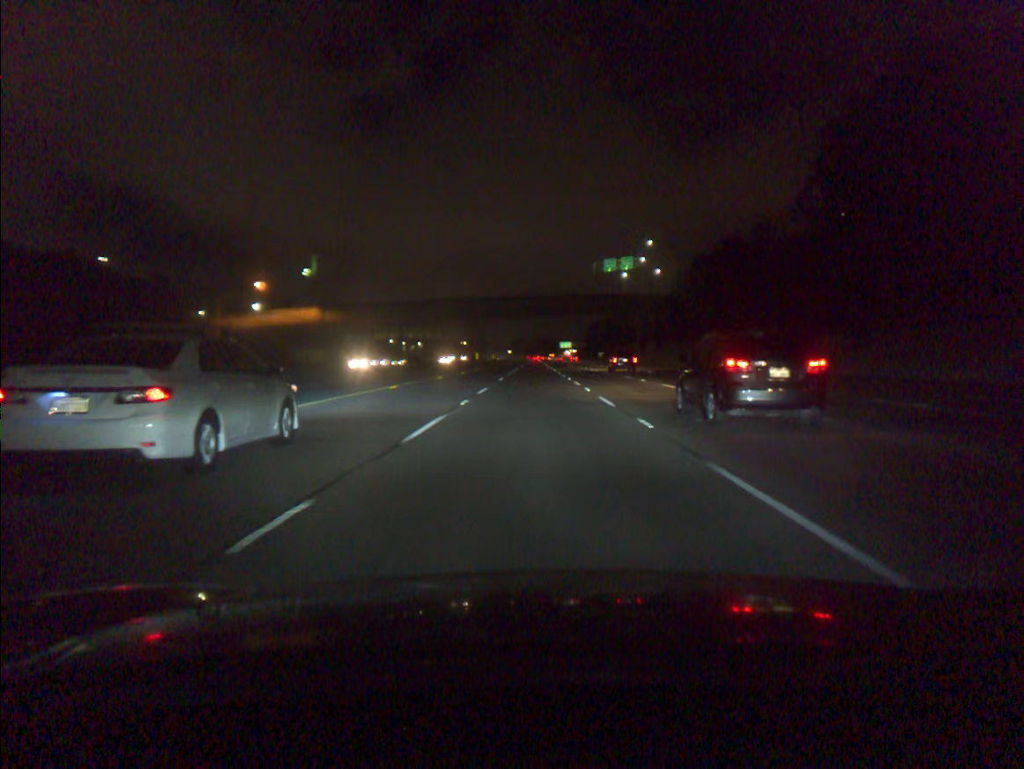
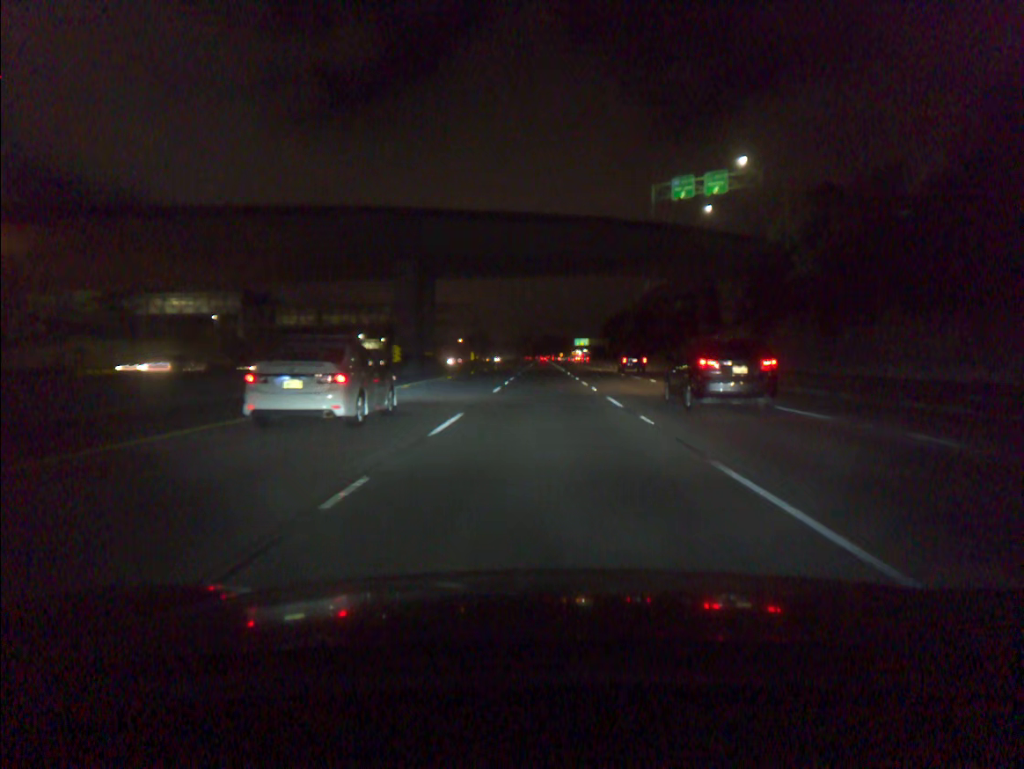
(-0.6, +72.7) m; -1°
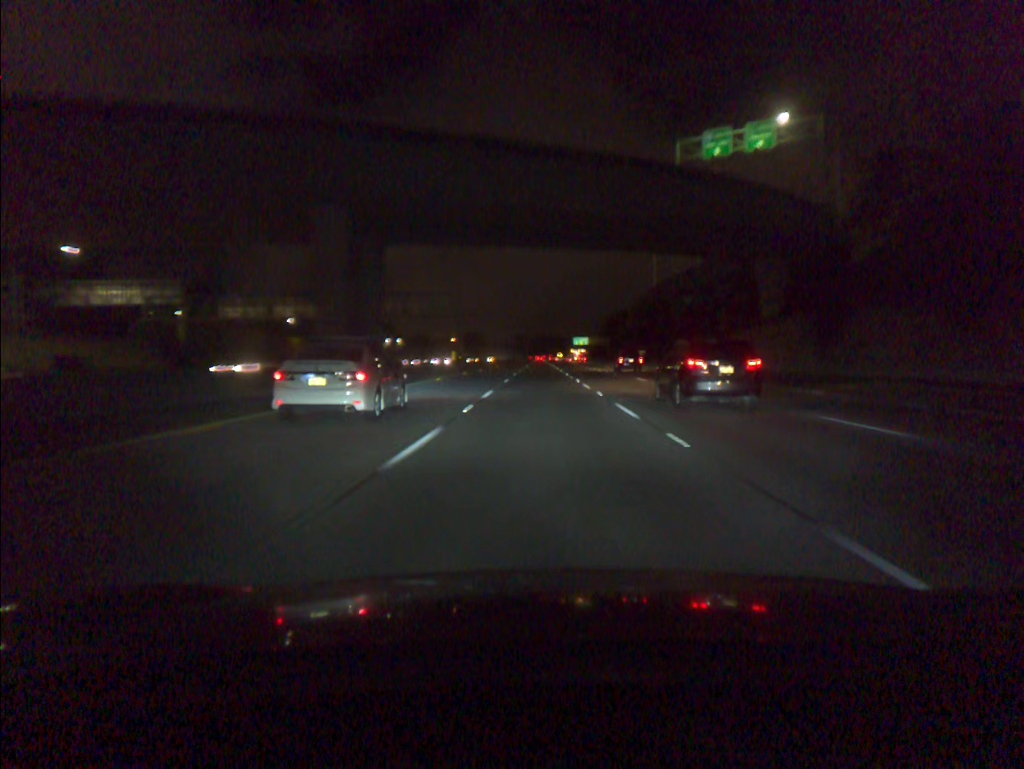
(0.0, +18.2) m; 0°
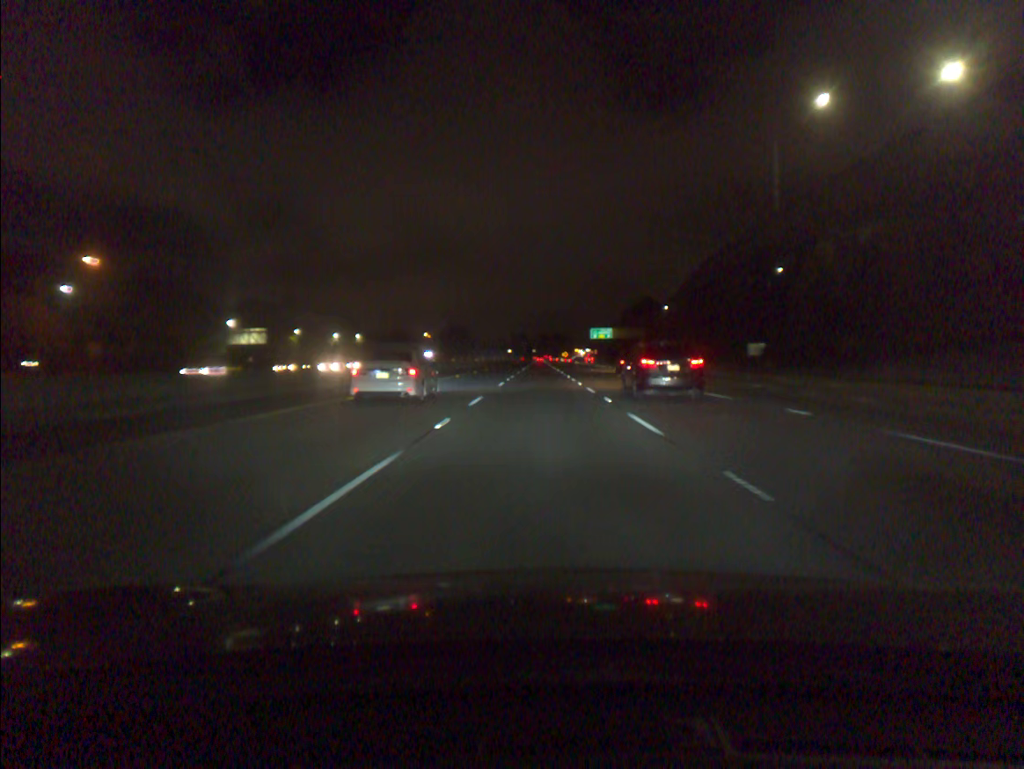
(0.0, +91.2) m; 0°
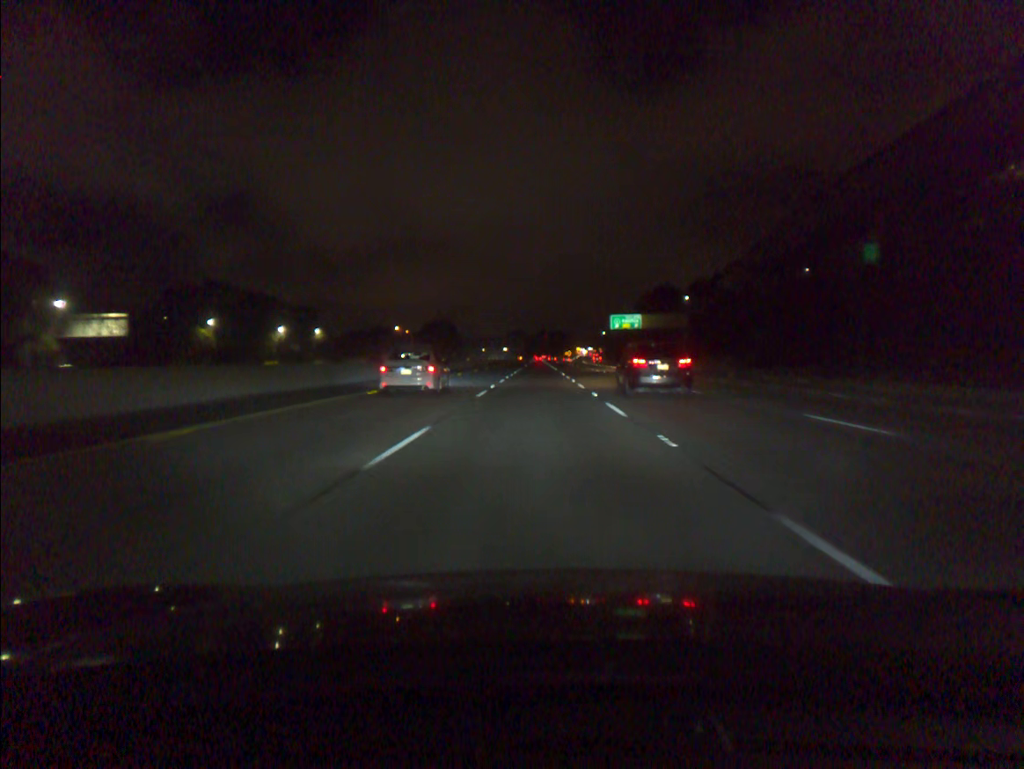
(+0.1, +54.7) m; 0°
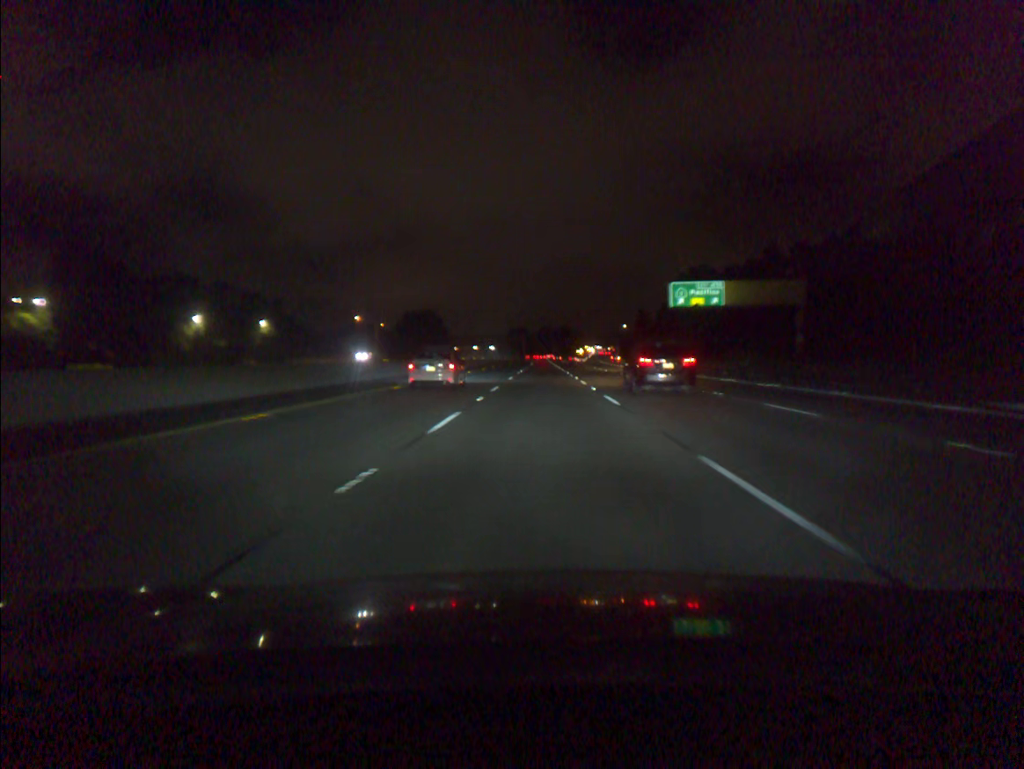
(-0.2, +54.8) m; 0°
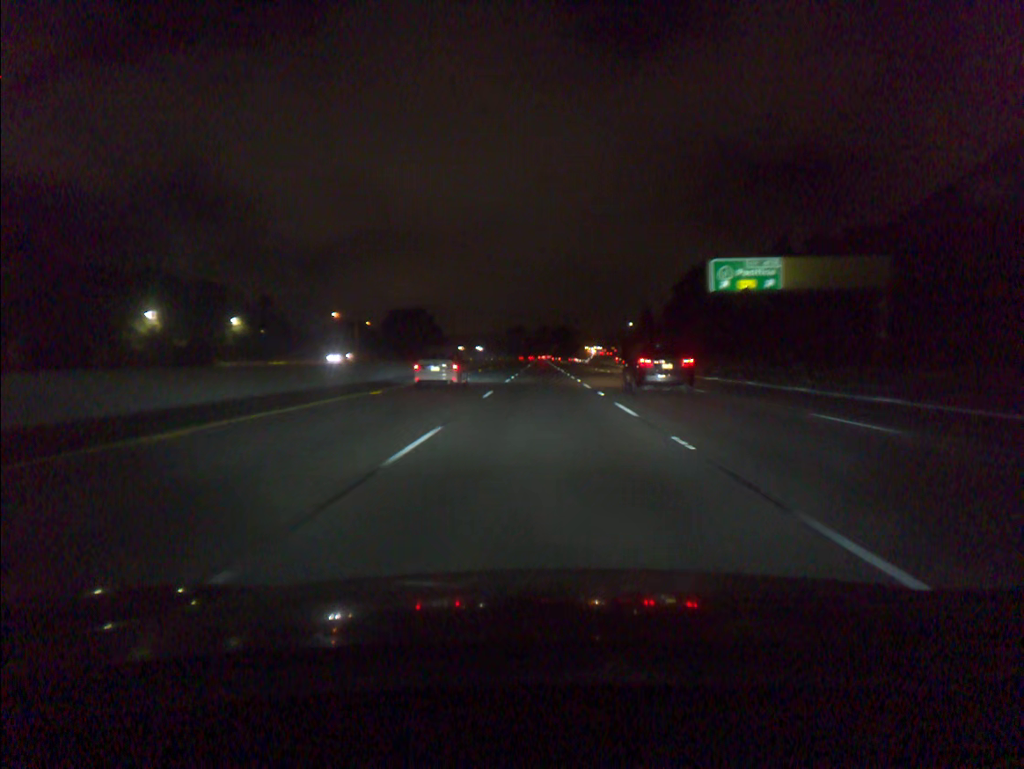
(0.0, +18.3) m; 0°
